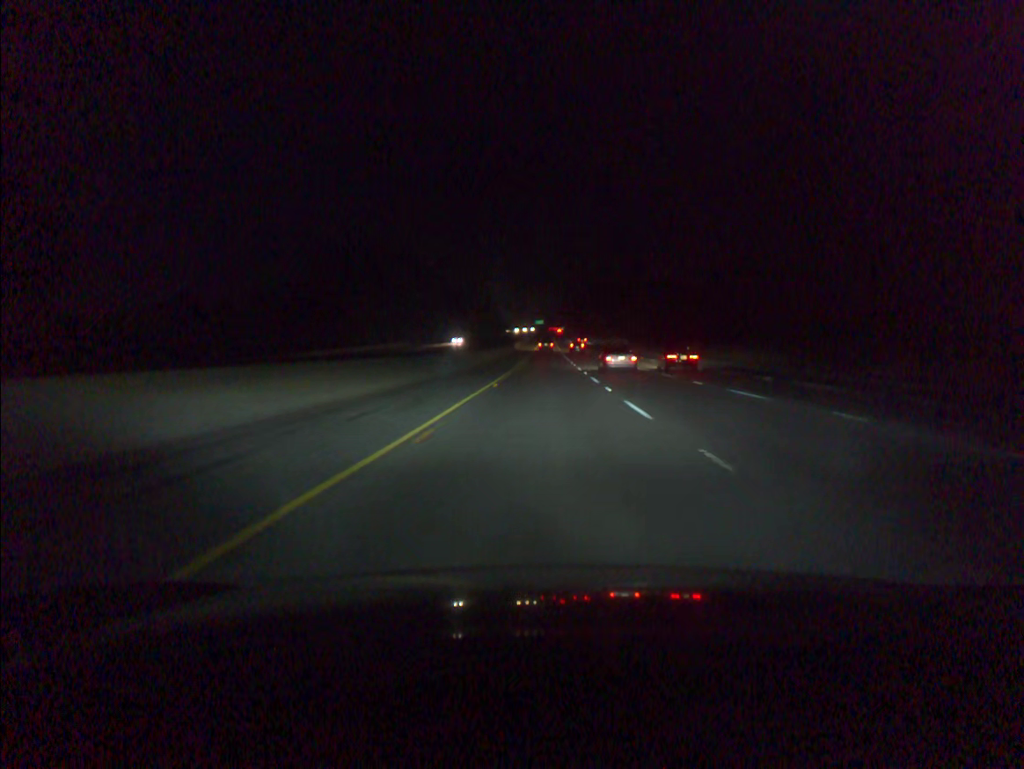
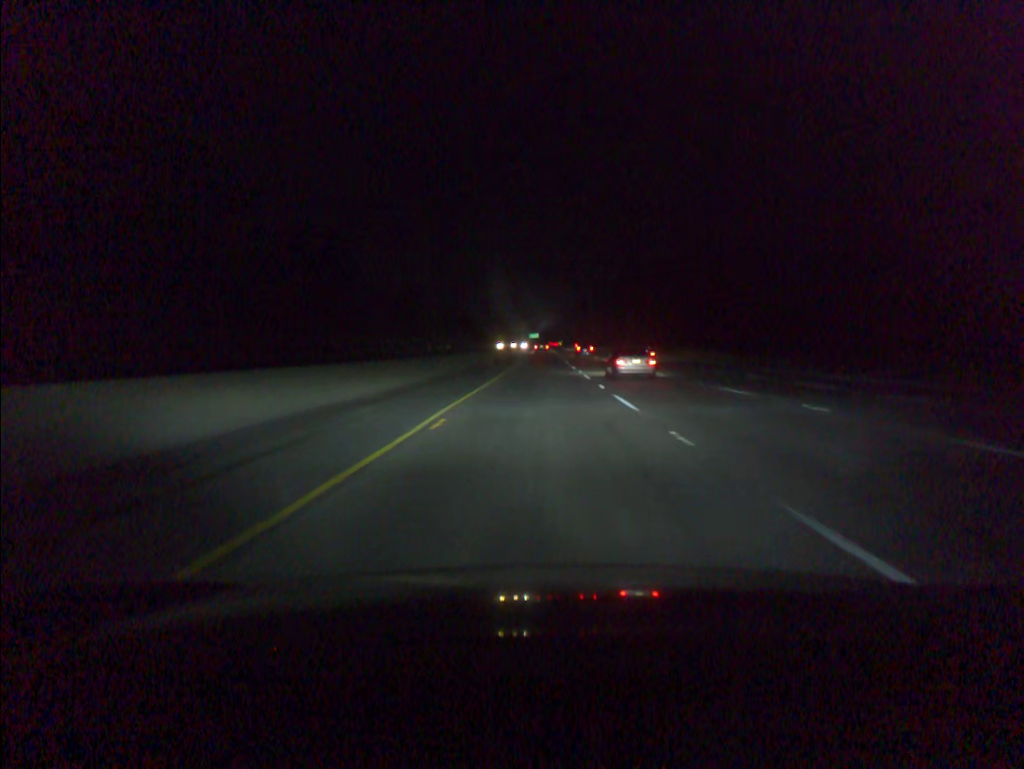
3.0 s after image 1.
(+0.7, +100.5) m; 0°
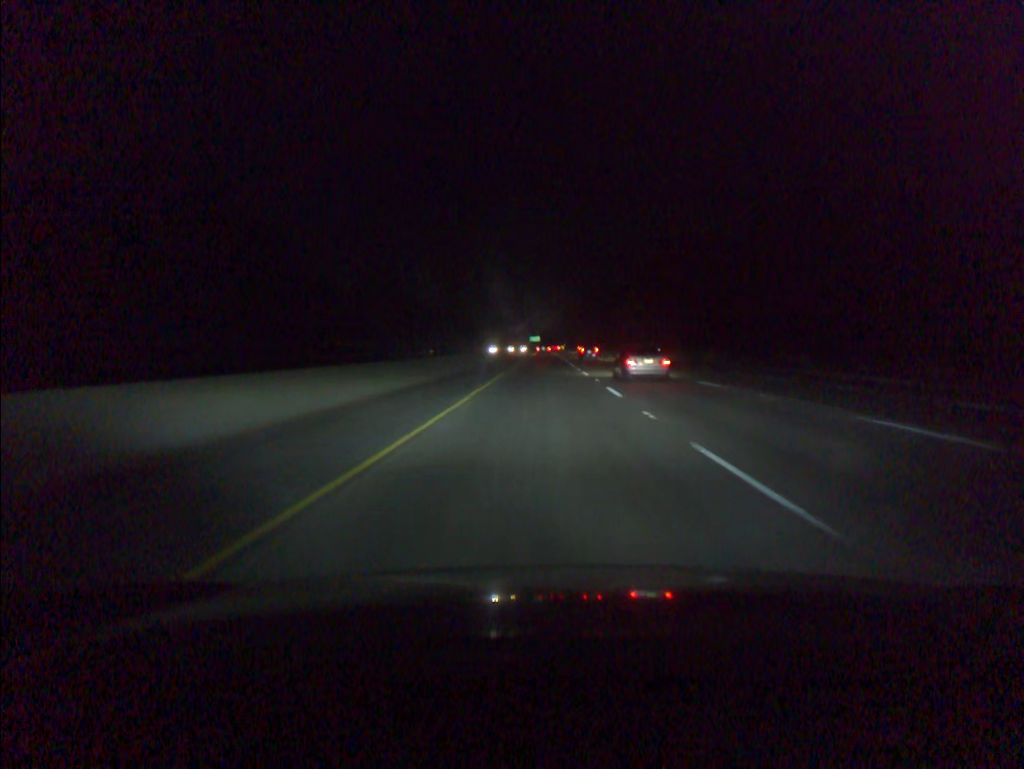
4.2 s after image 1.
(0.0, +40.0) m; 0°
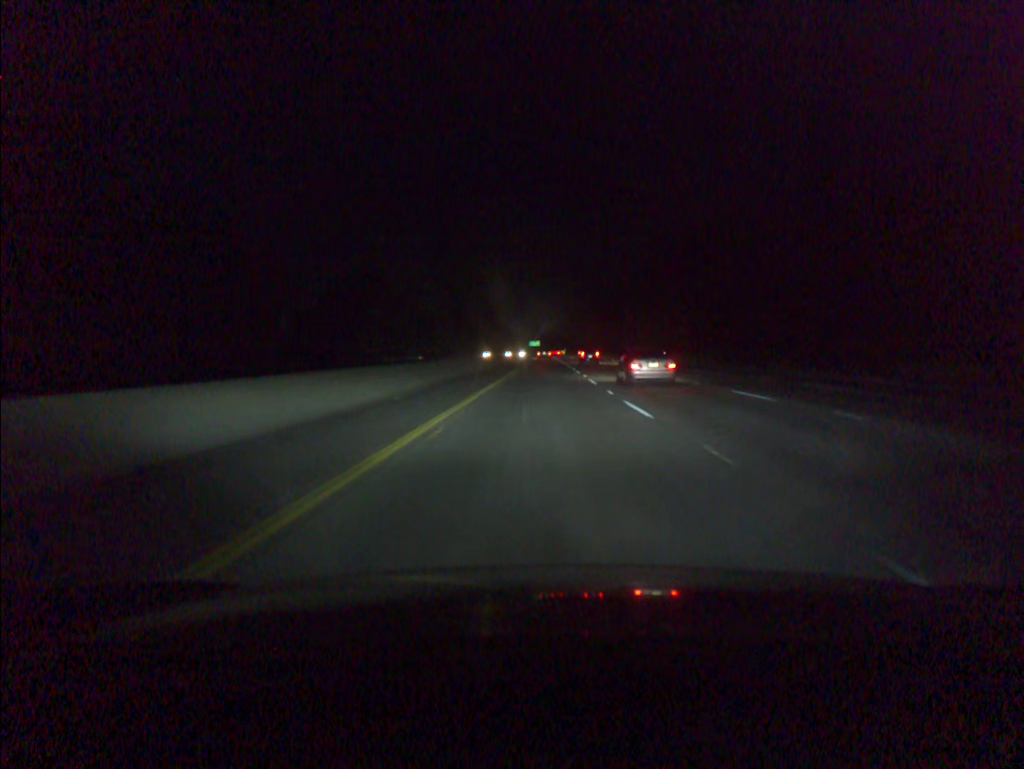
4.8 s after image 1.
(0.0, +19.9) m; 0°
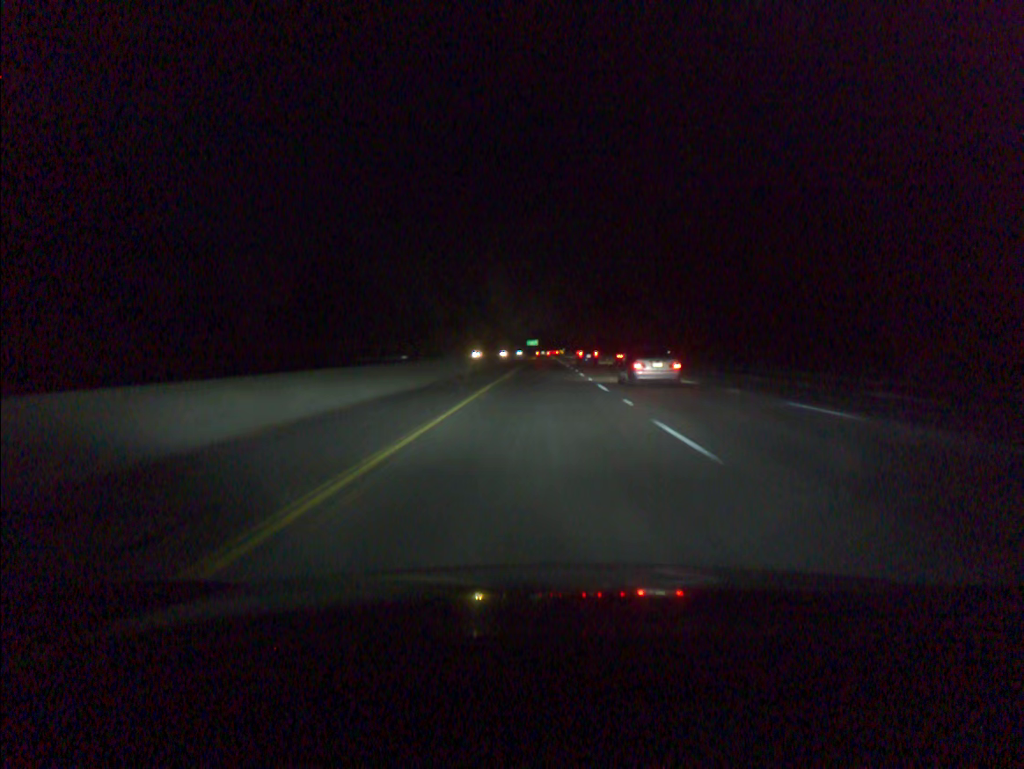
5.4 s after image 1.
(0.0, +19.9) m; 0°
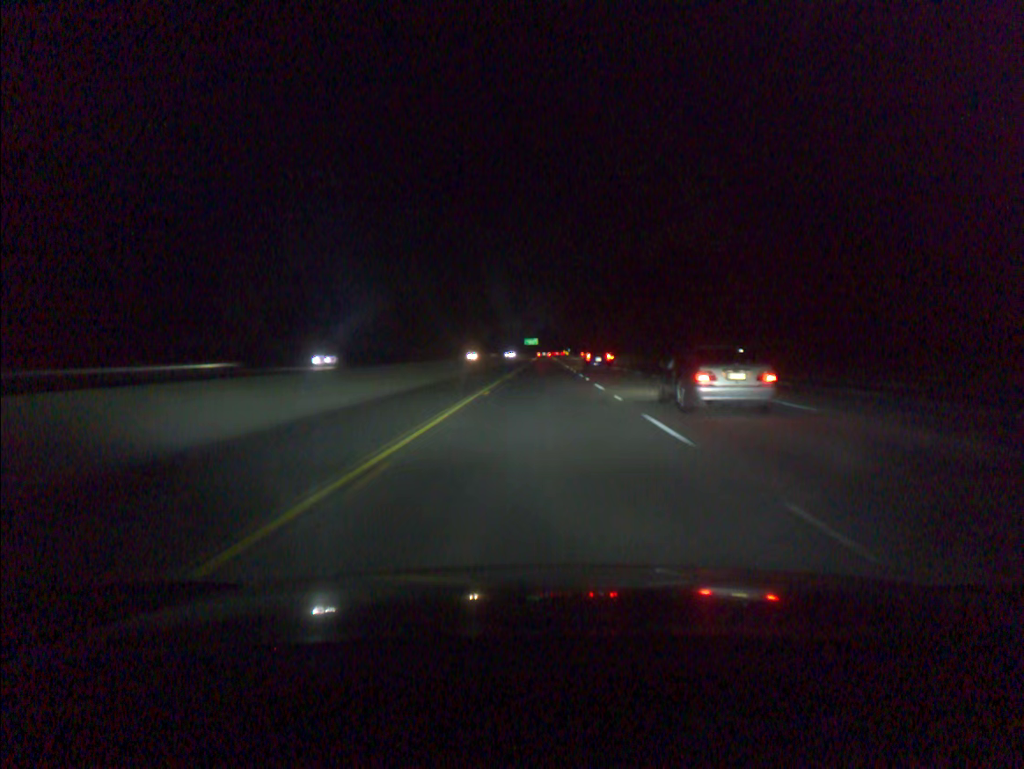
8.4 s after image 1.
(+0.2, +100.0) m; 0°
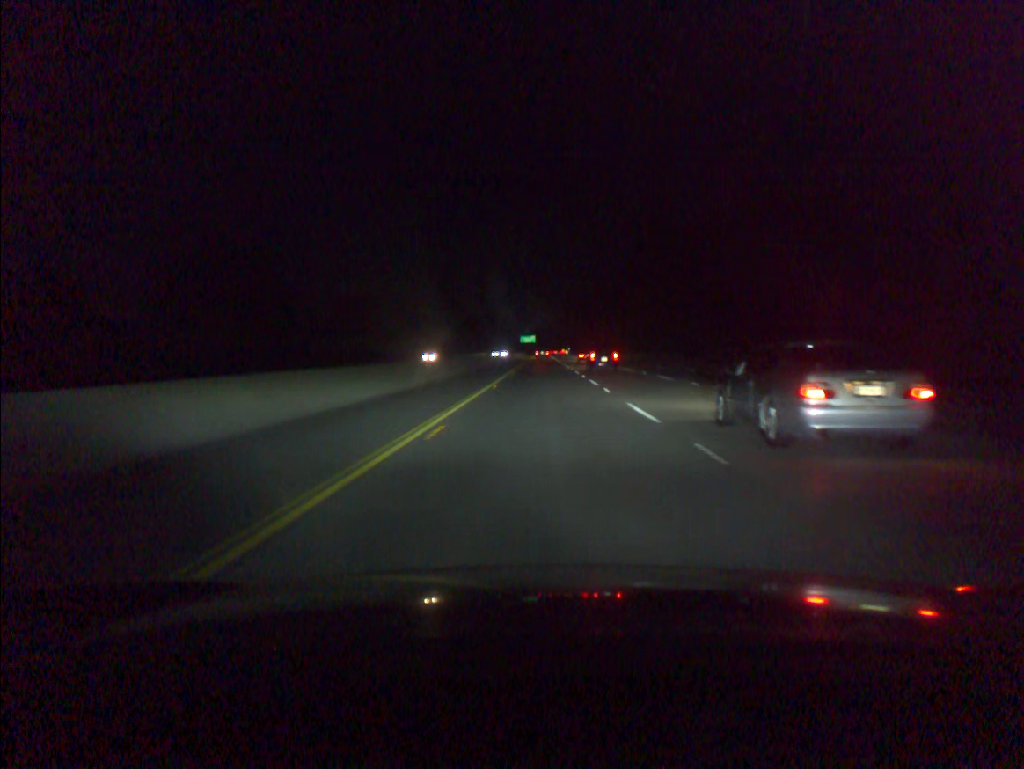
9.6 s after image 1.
(0.0, +40.2) m; 0°
